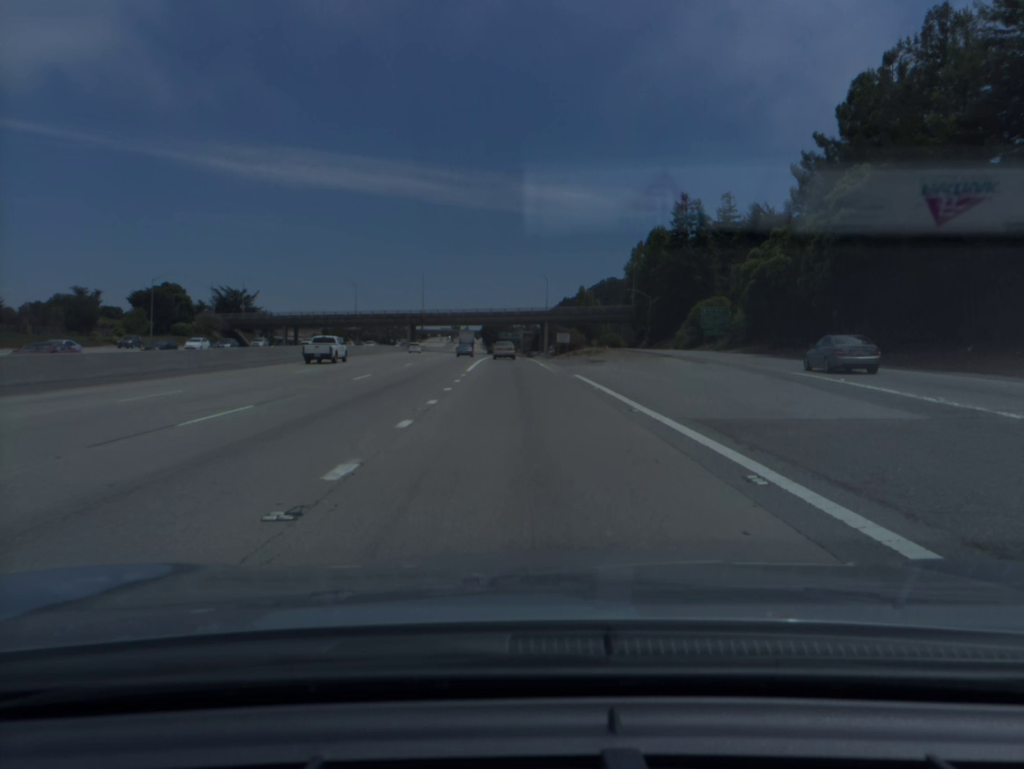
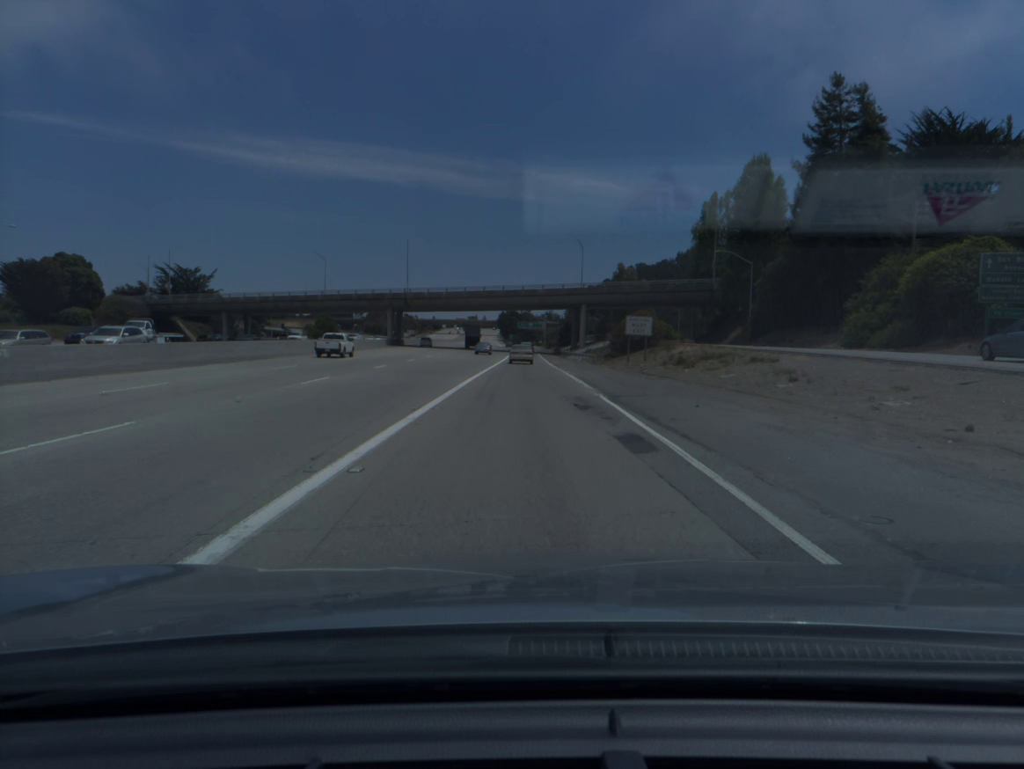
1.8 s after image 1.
(-0.9, +49.6) m; -2°
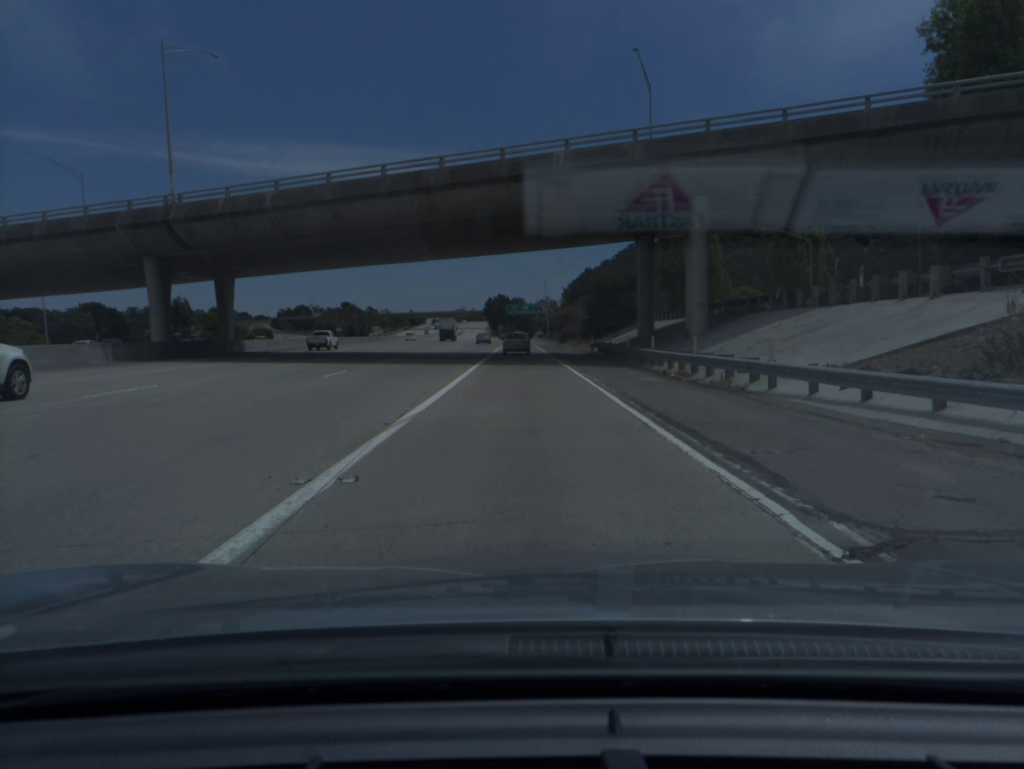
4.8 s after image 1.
(+0.3, +80.3) m; 0°
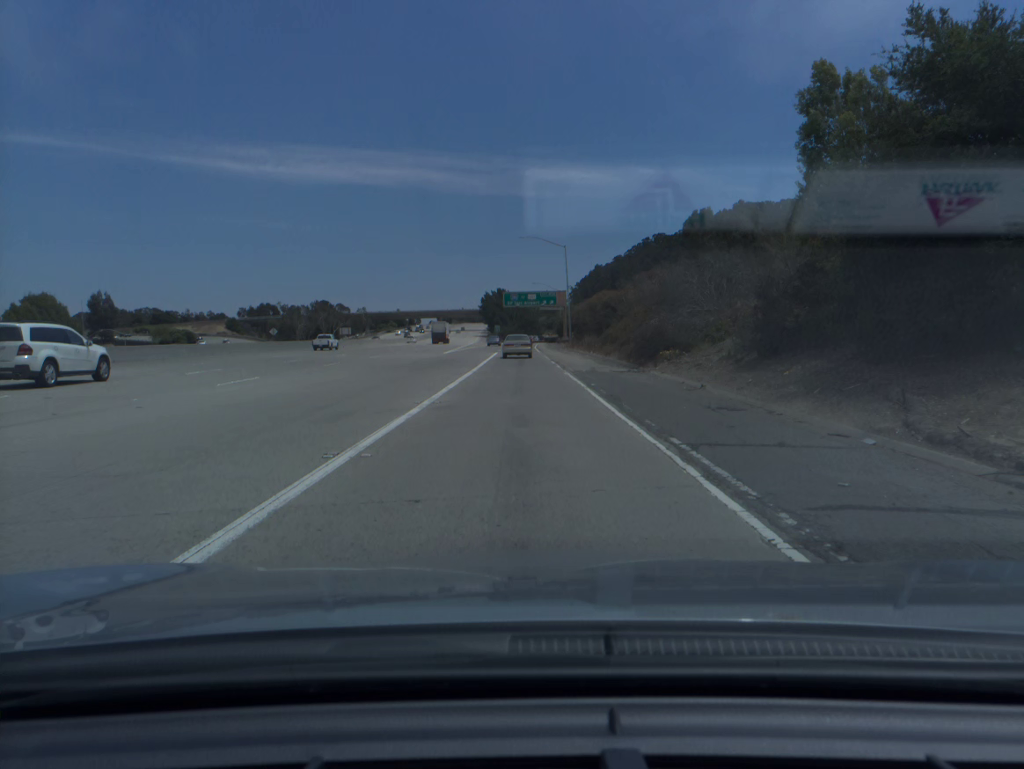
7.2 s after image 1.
(-0.1, +61.6) m; 0°
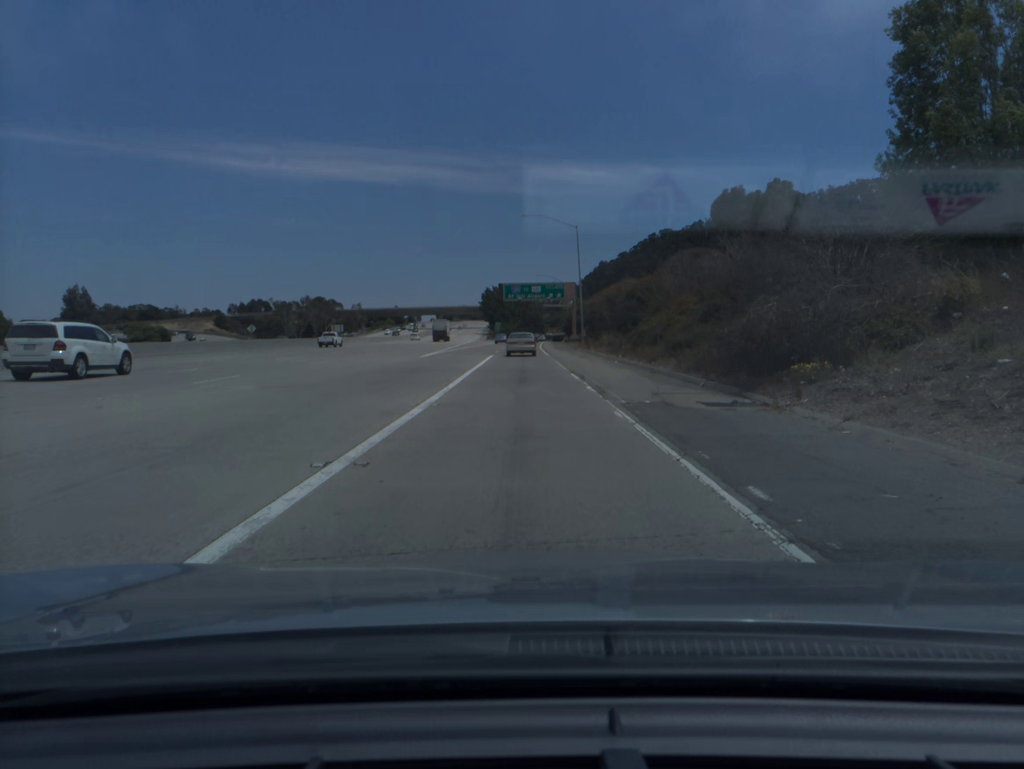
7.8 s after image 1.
(0.0, +15.0) m; 0°
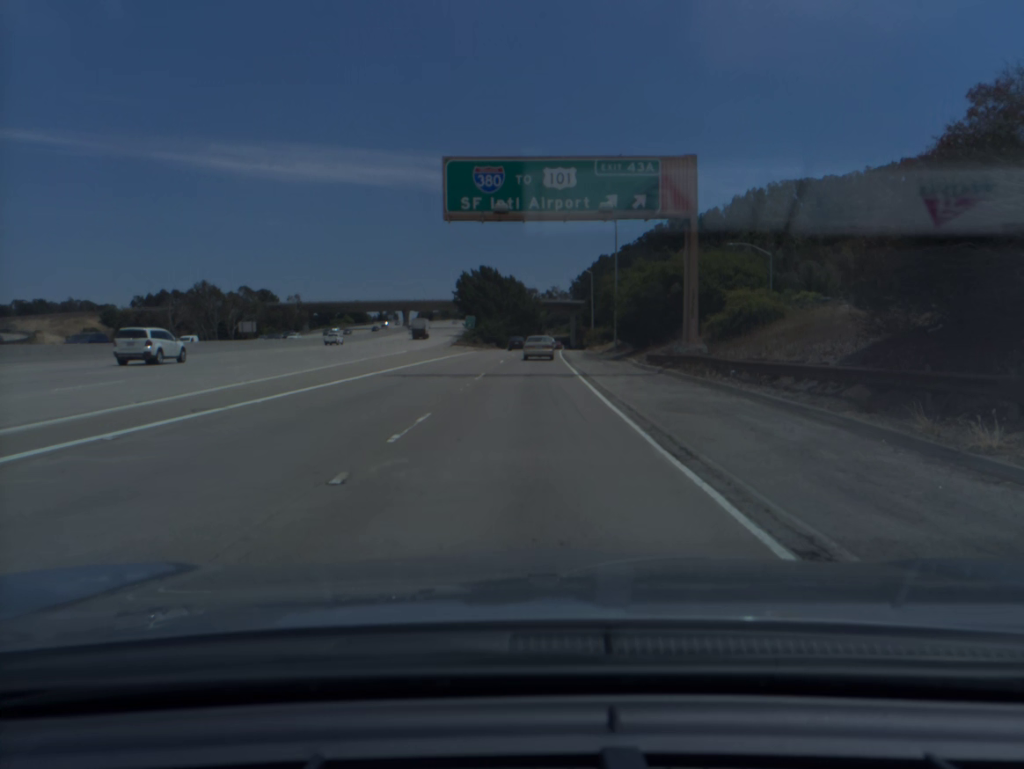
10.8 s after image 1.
(-0.1, +74.3) m; +1°
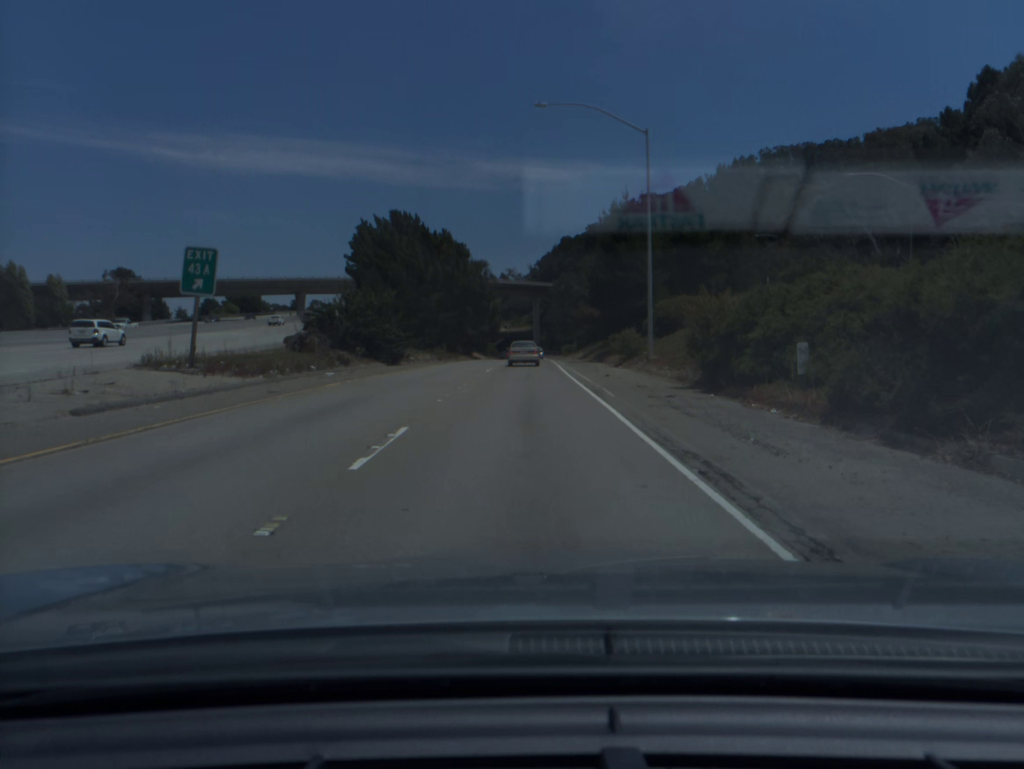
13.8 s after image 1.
(+1.9, +75.1) m; +3°
